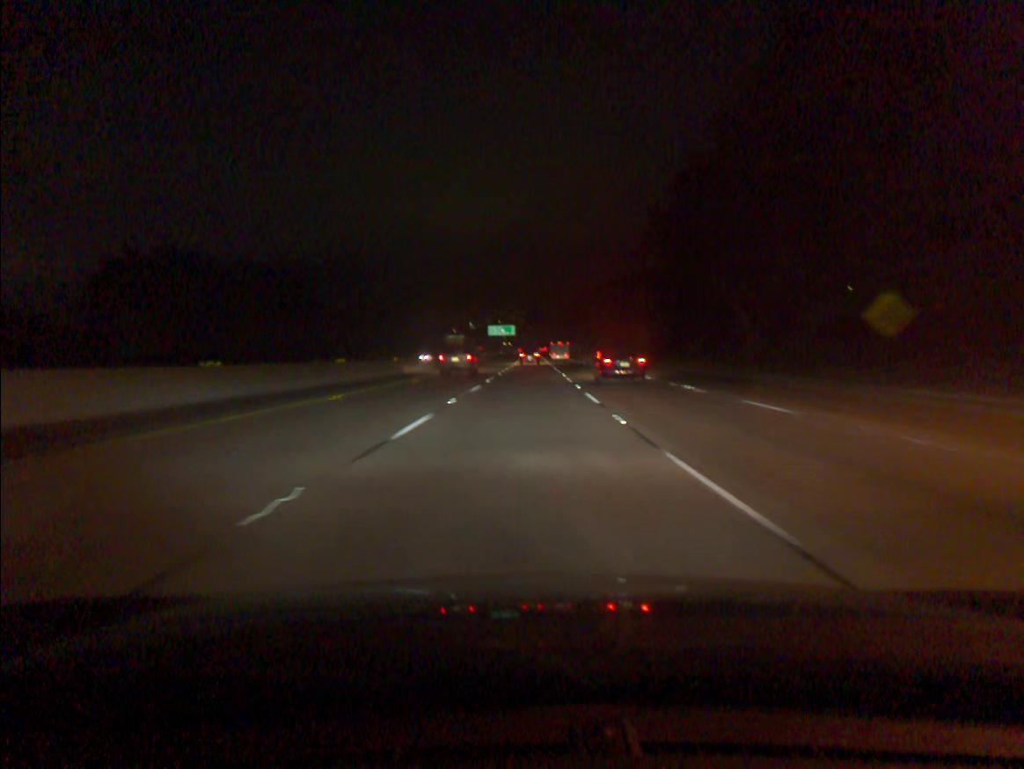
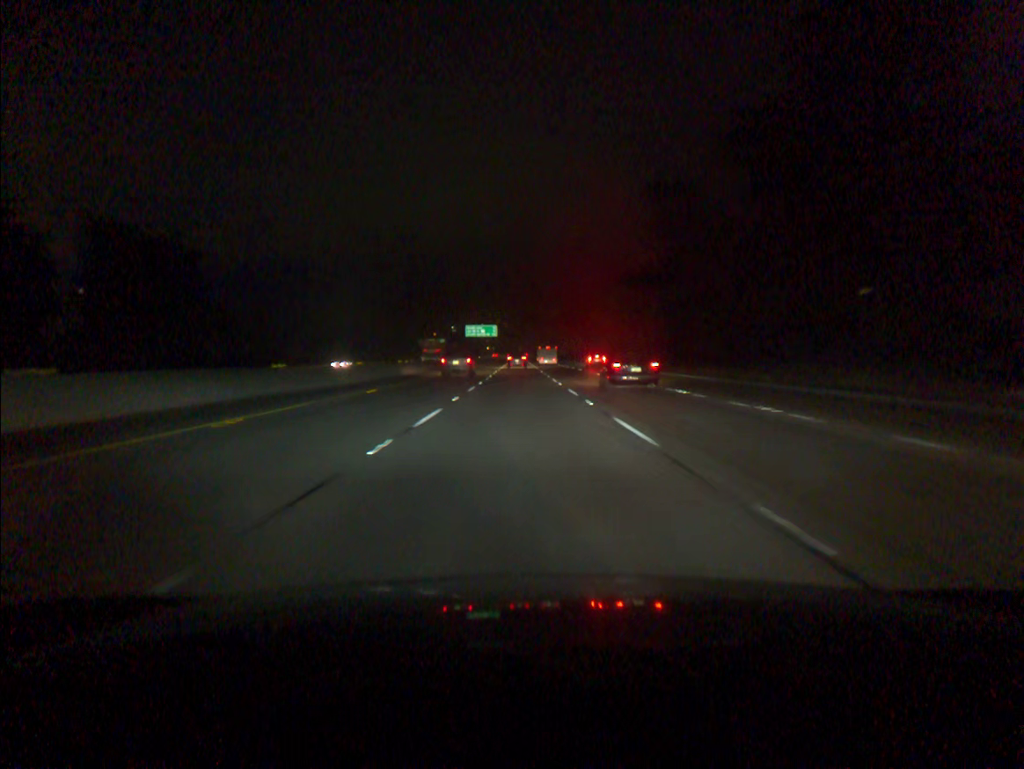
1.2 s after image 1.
(+0.5, +36.9) m; +1°
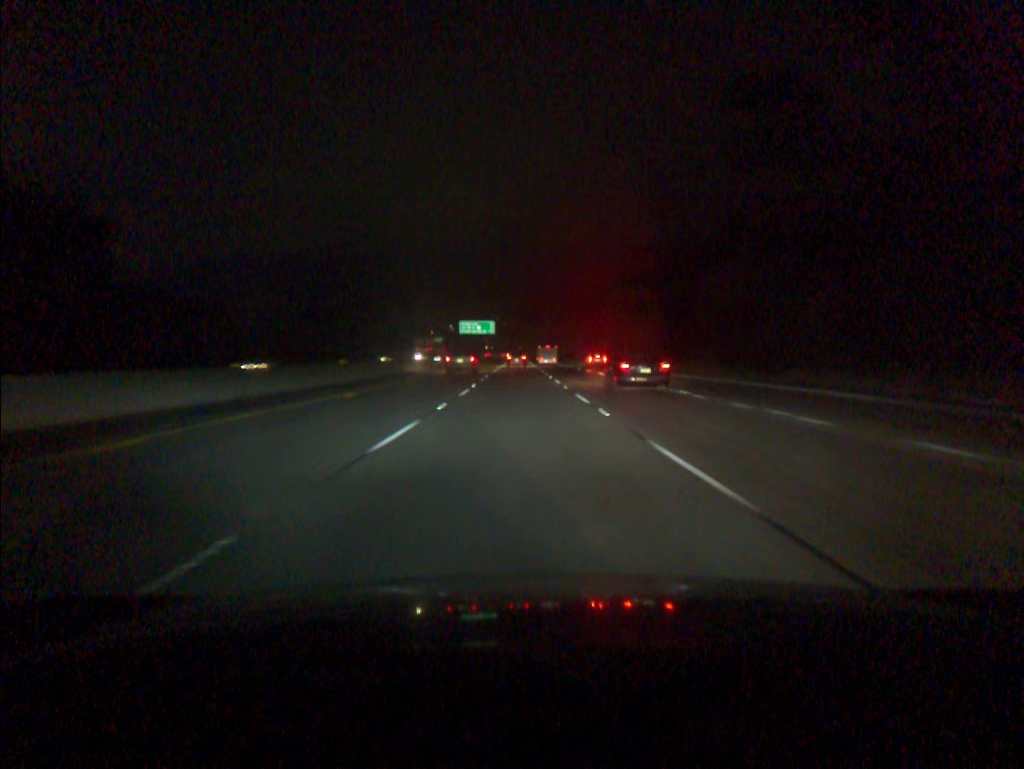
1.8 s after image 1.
(0.0, +18.4) m; 0°
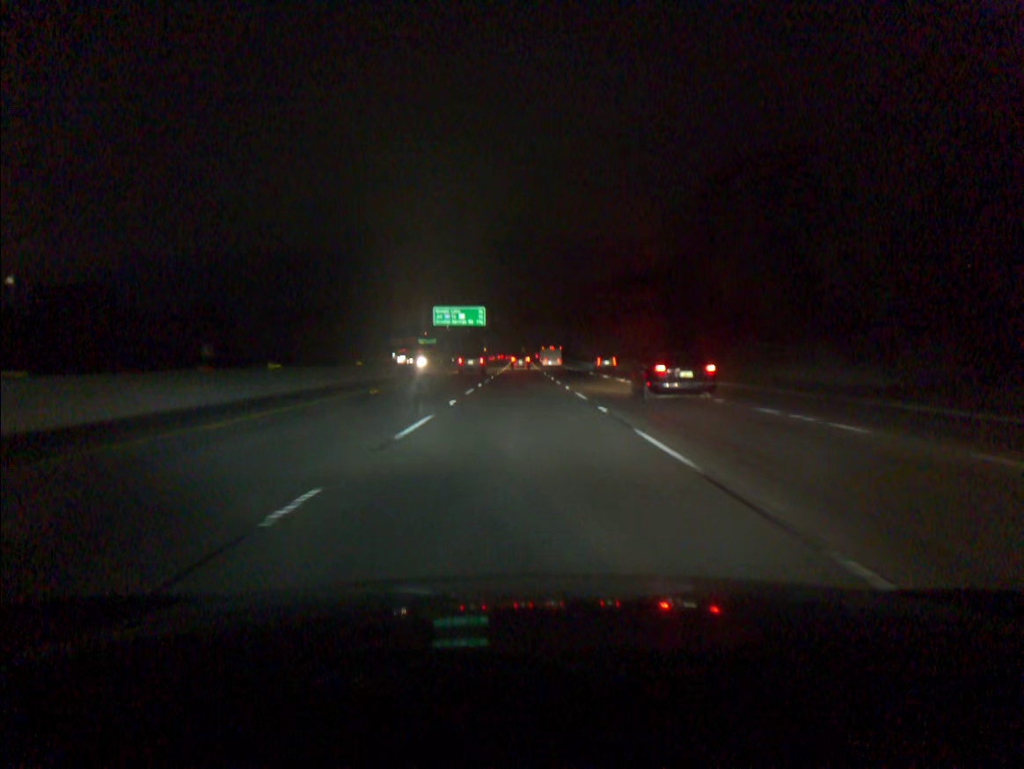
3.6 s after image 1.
(-0.1, +55.2) m; 0°
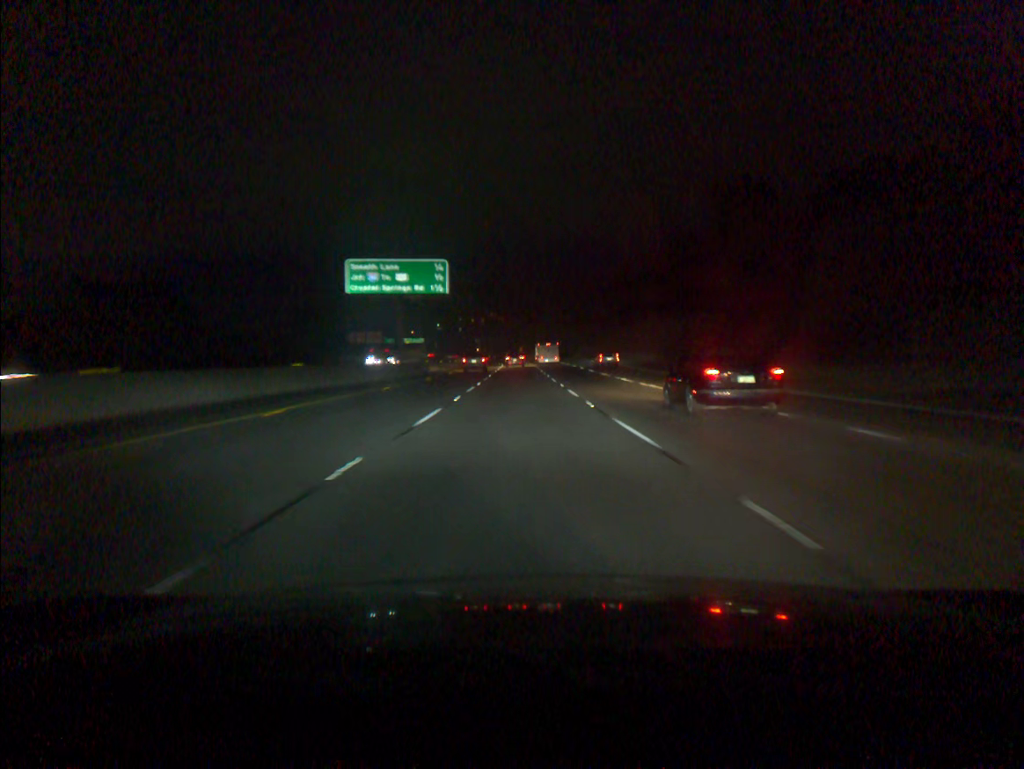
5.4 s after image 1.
(+0.1, +54.9) m; 0°
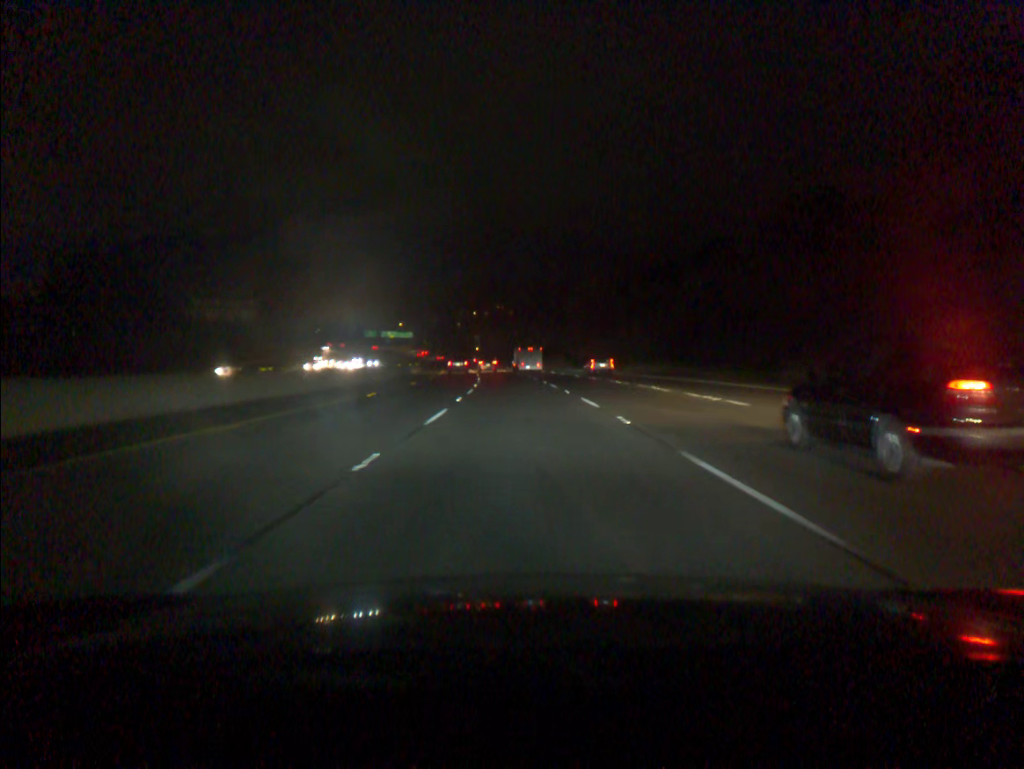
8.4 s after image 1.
(-0.3, +91.1) m; -1°
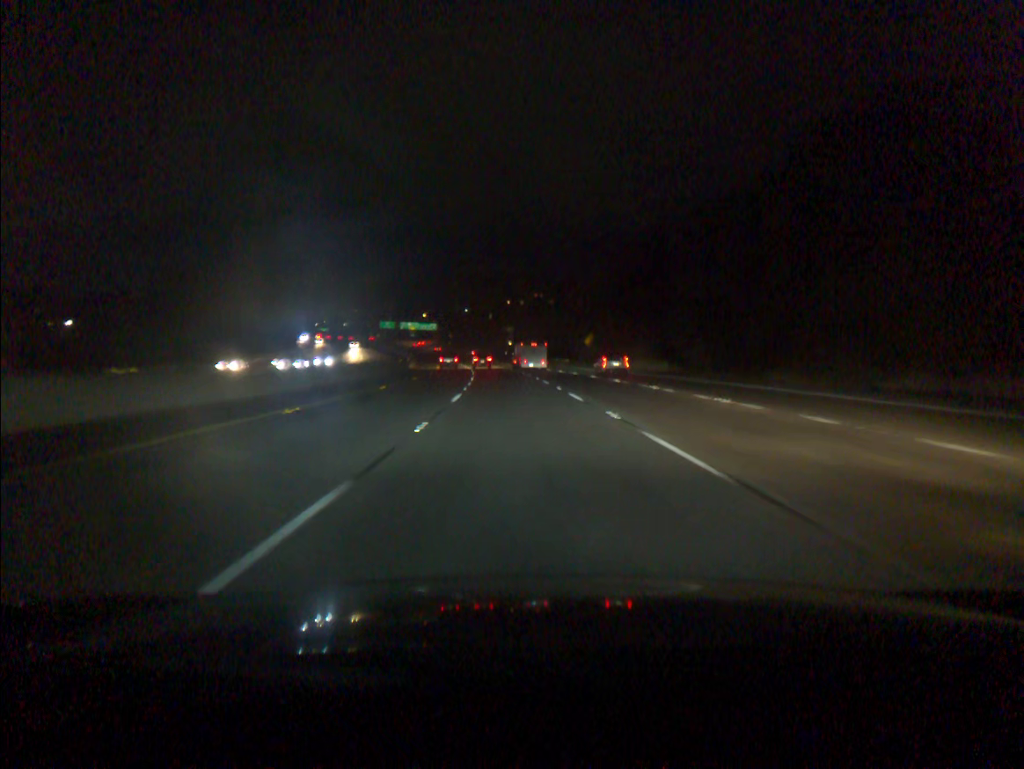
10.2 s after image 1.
(-1.1, +54.5) m; -3°
